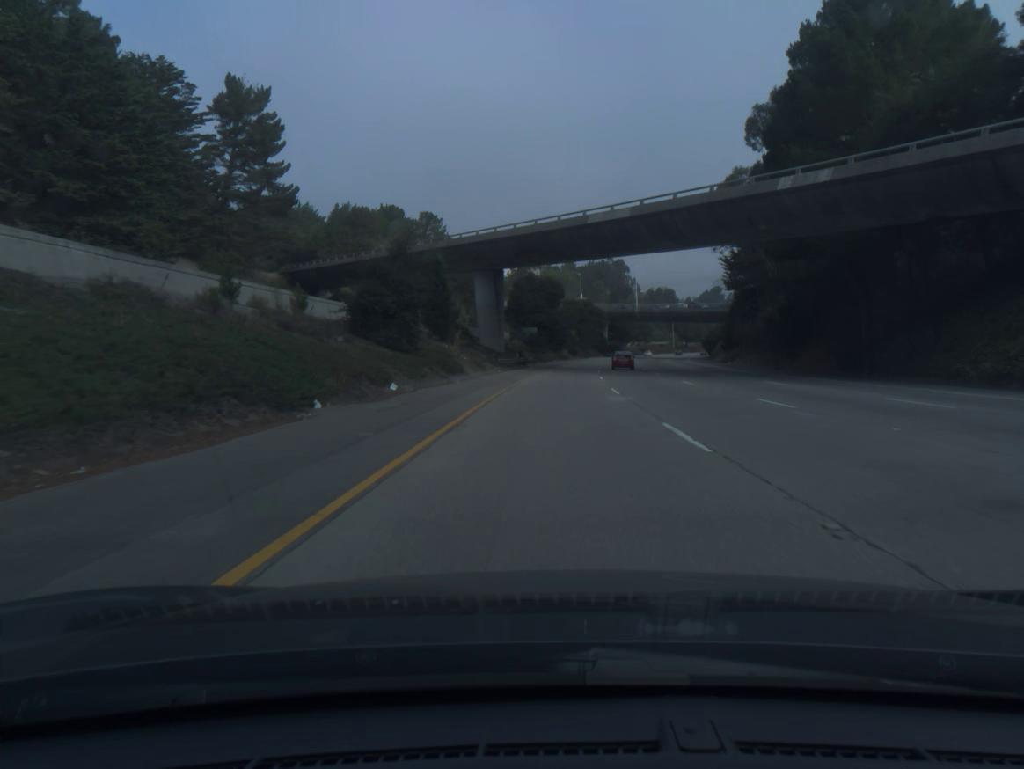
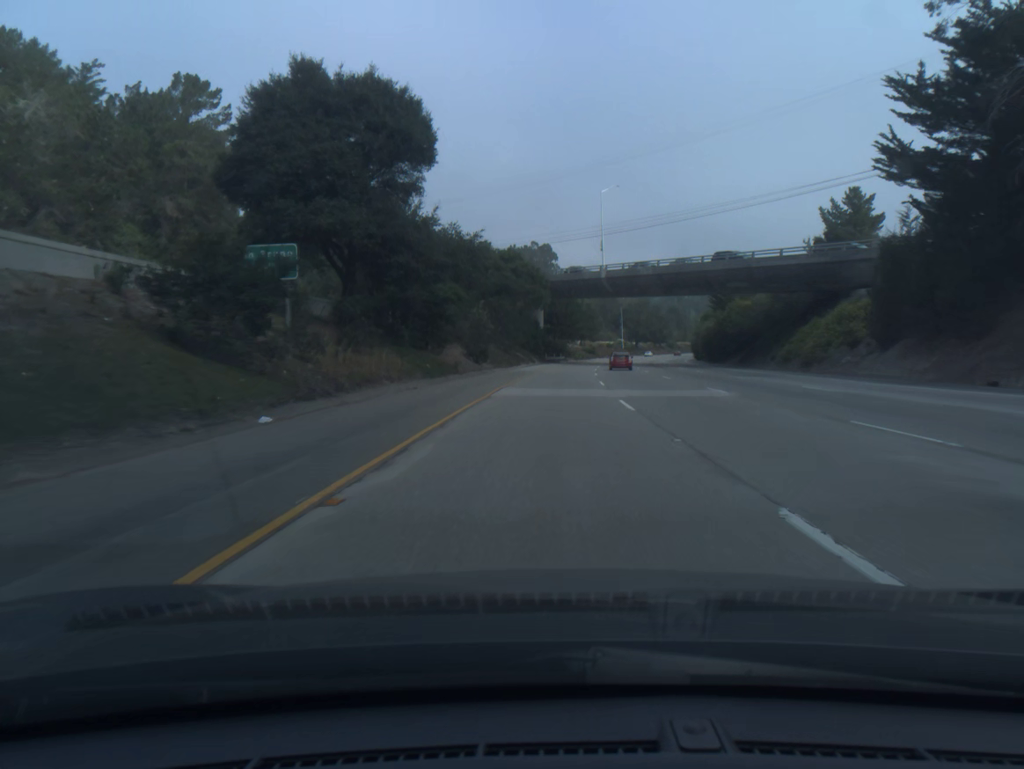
(+4.2, +81.1) m; +6°
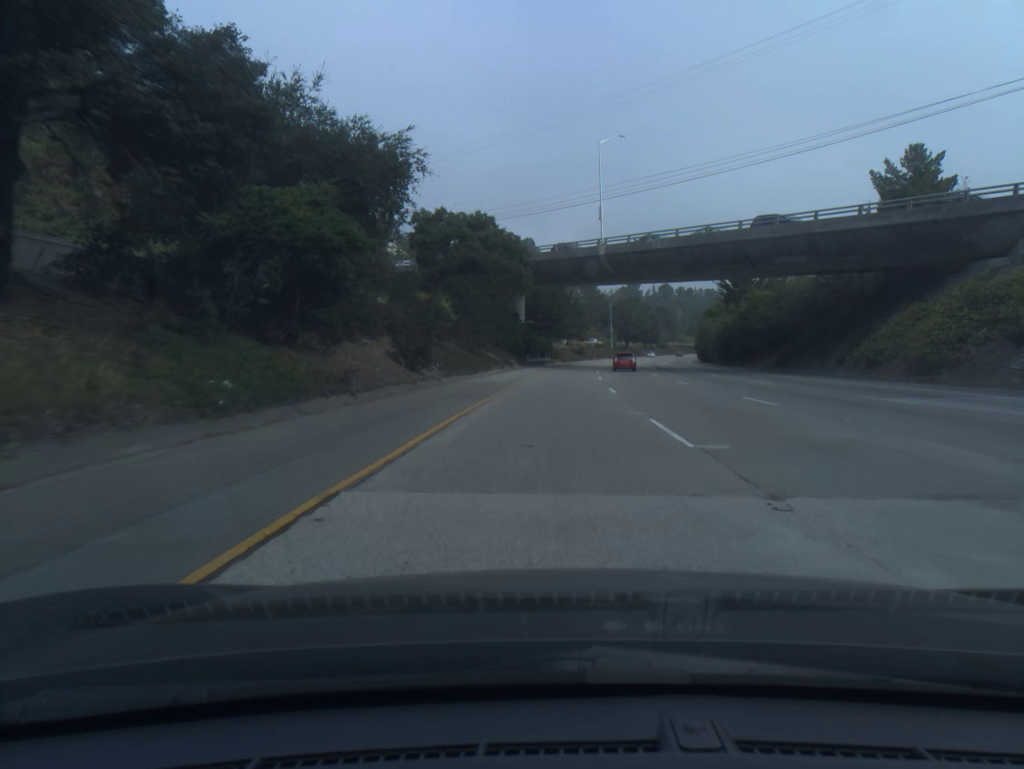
(+0.2, +20.3) m; +1°
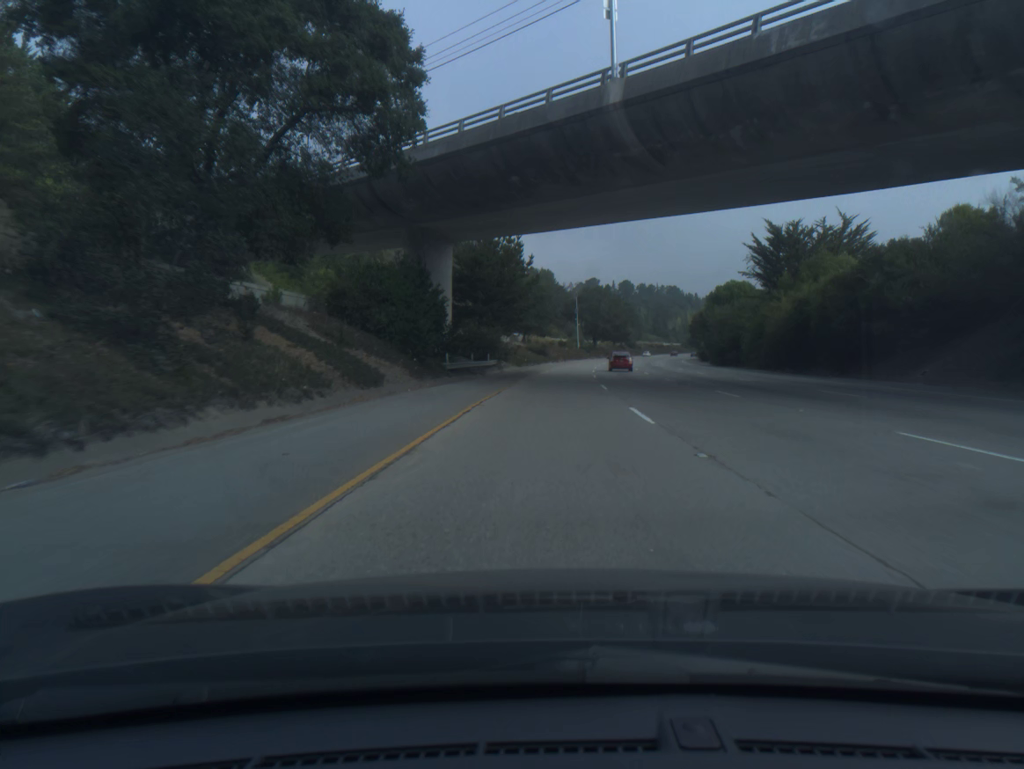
(+1.1, +40.6) m; +3°
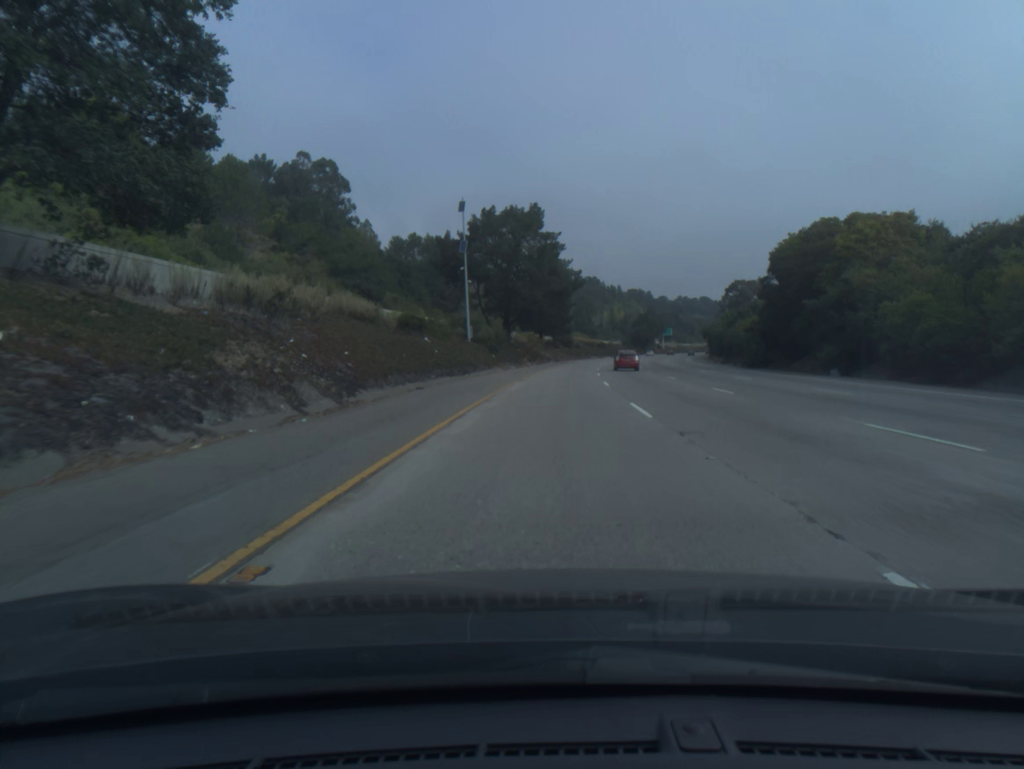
(+6.1, +101.4) m; +7°
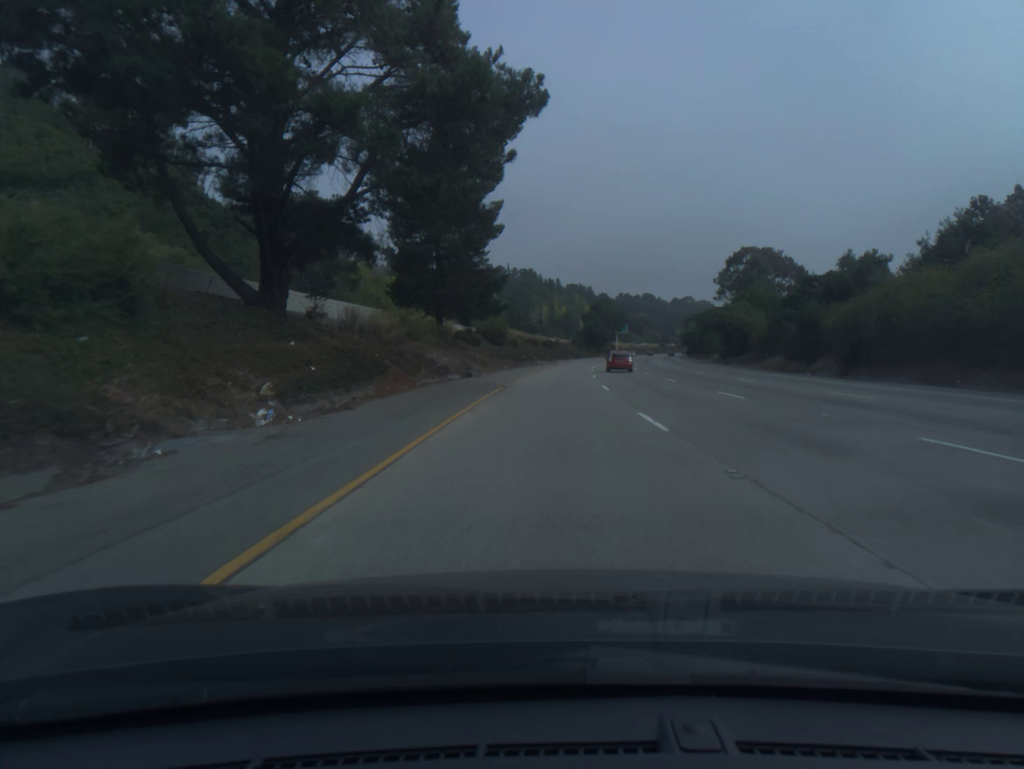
(+2.5, +60.9) m; +5°
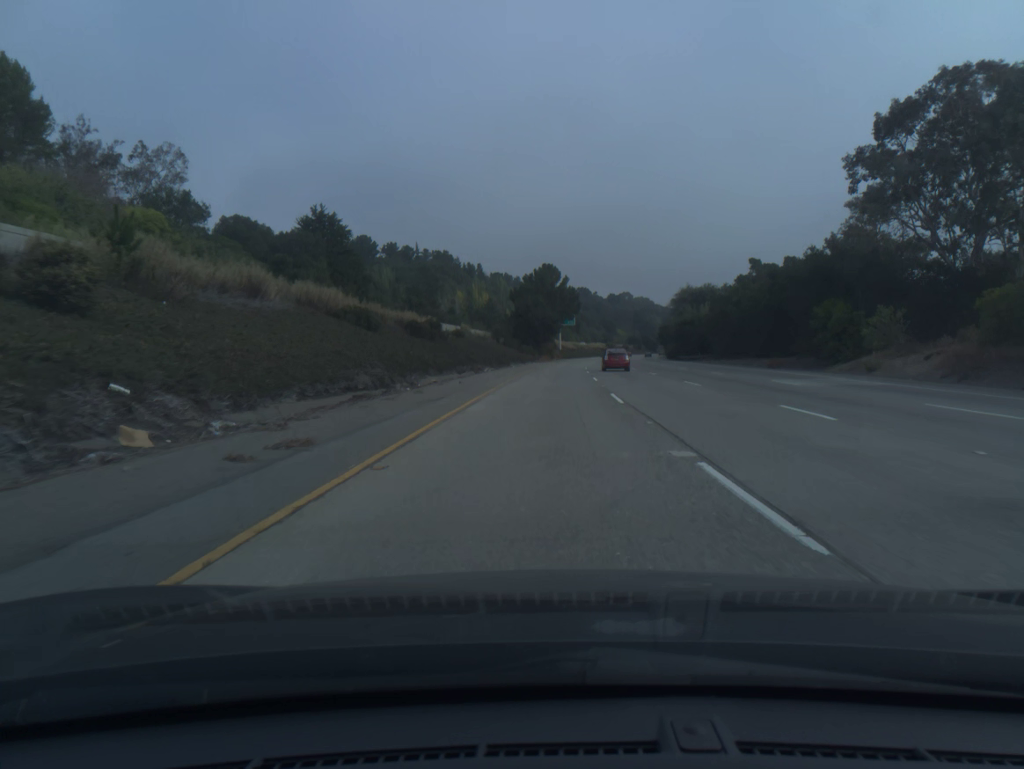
(+4.0, +81.1) m; +5°
